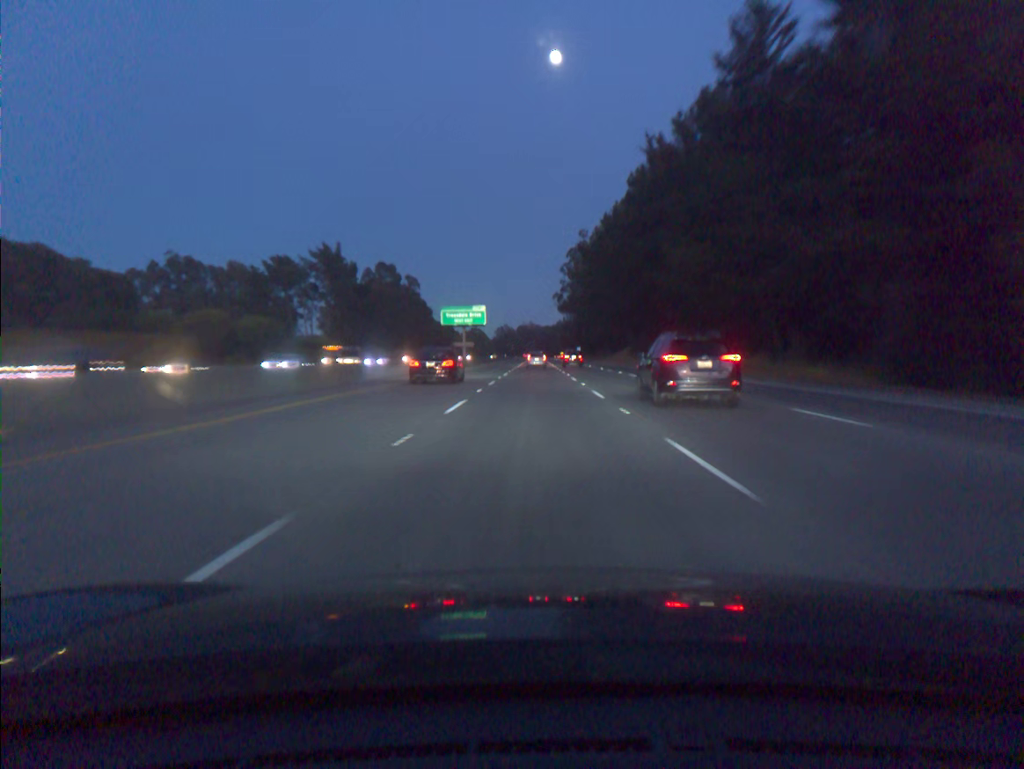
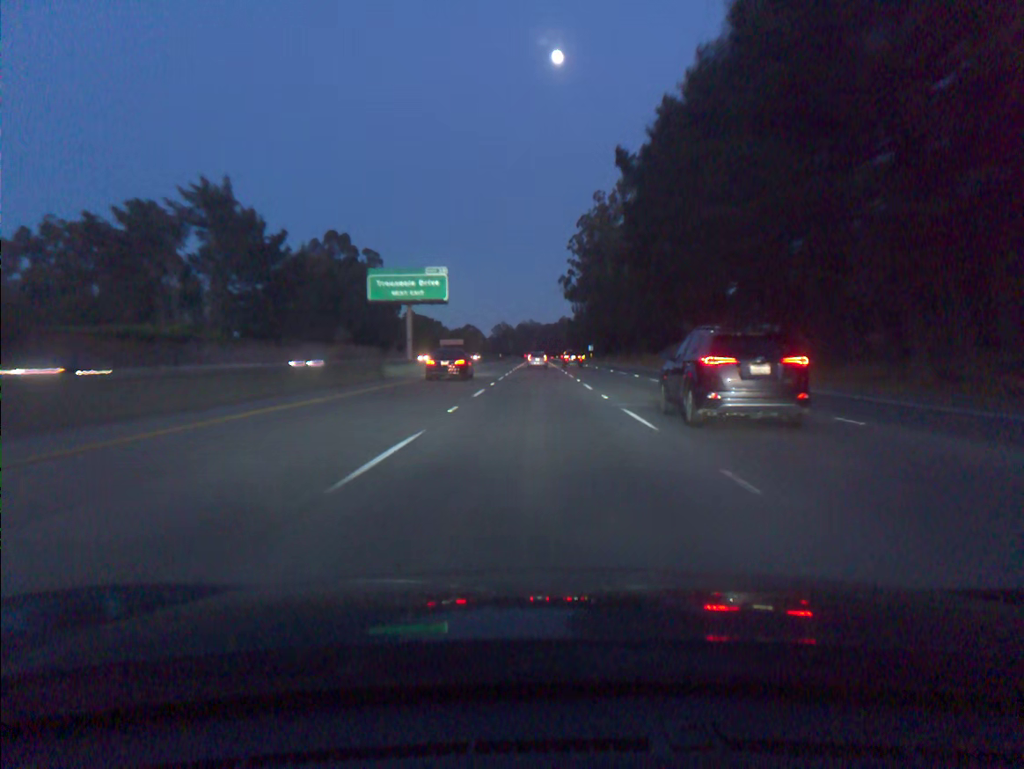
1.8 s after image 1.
(0.0, +52.3) m; 0°
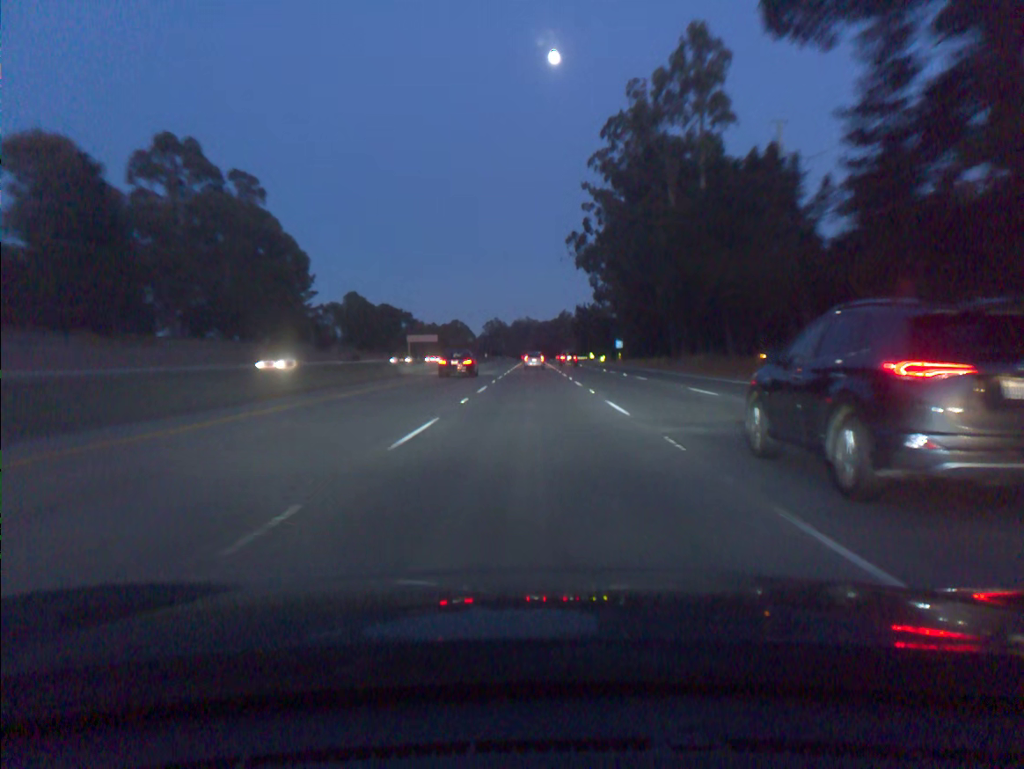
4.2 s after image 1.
(+0.2, +69.7) m; 0°
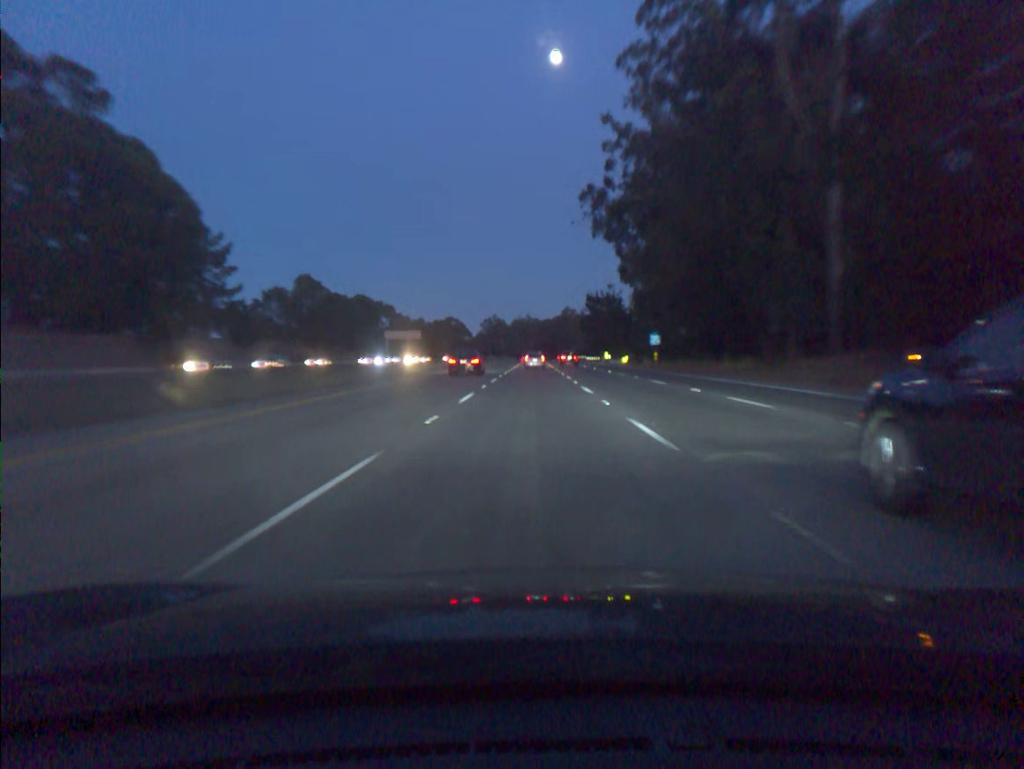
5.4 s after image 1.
(0.0, +34.7) m; 0°
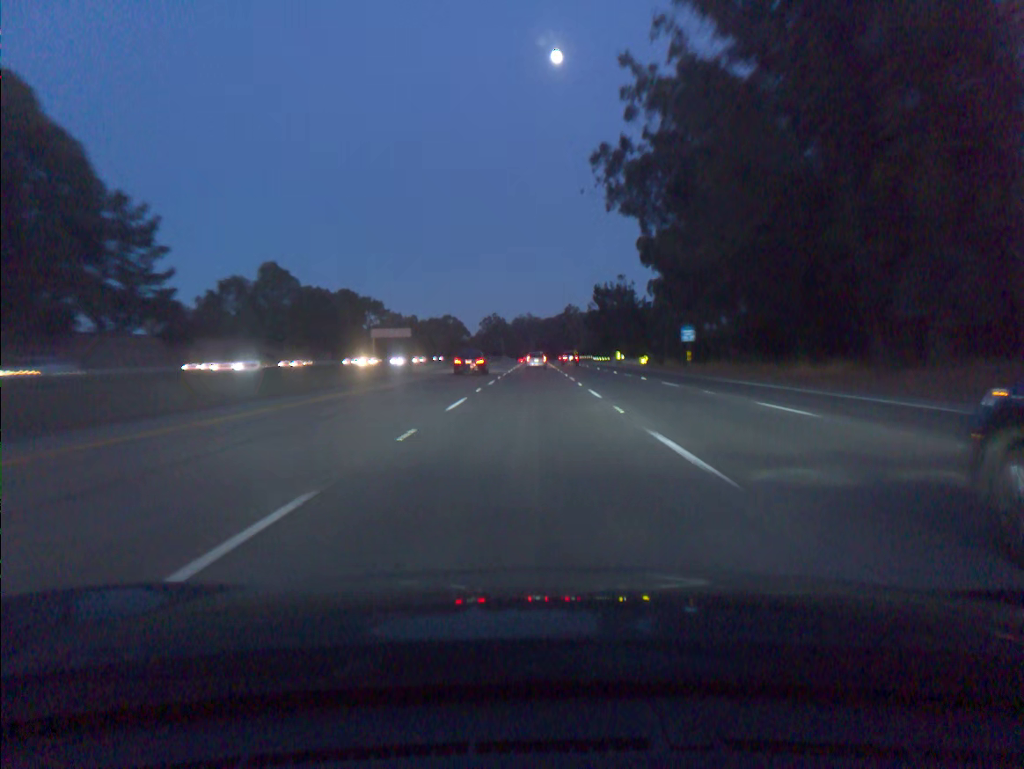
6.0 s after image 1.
(0.0, +17.3) m; 0°
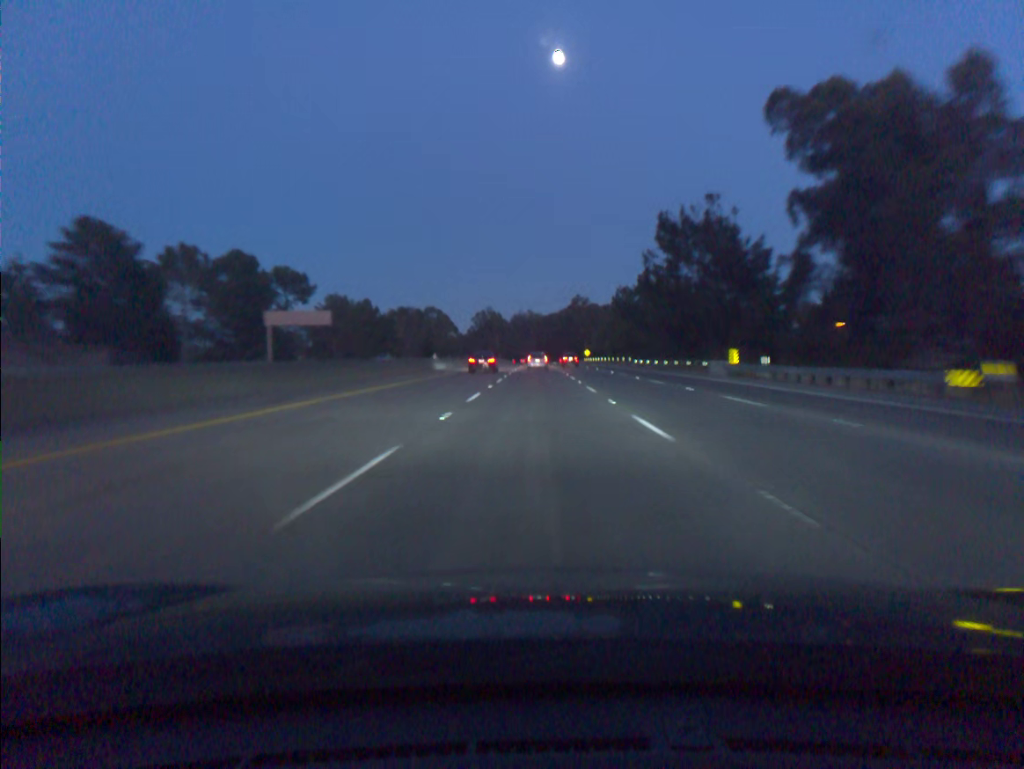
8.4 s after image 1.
(-0.2, +69.2) m; 0°
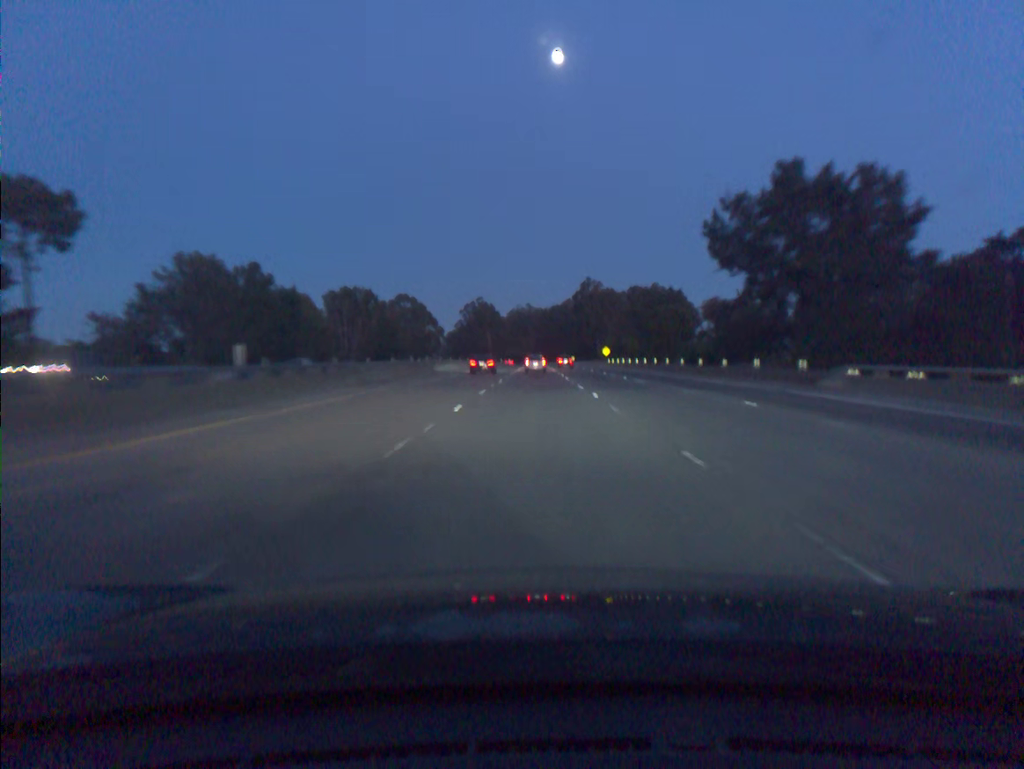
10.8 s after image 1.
(+0.2, +68.7) m; 0°
